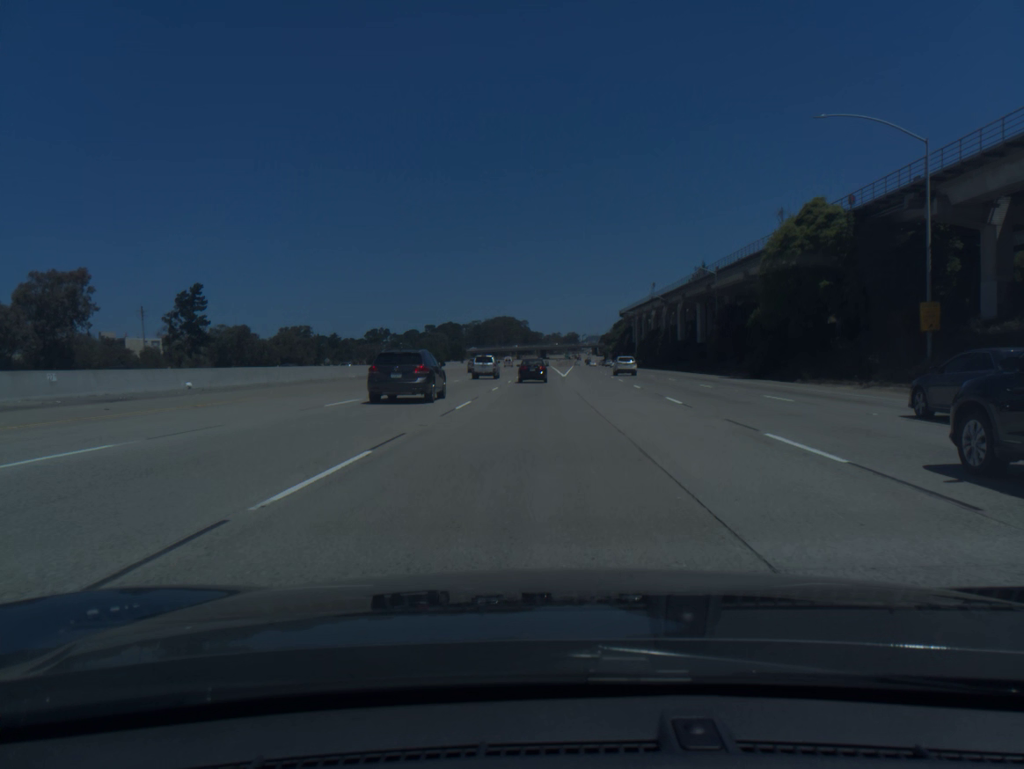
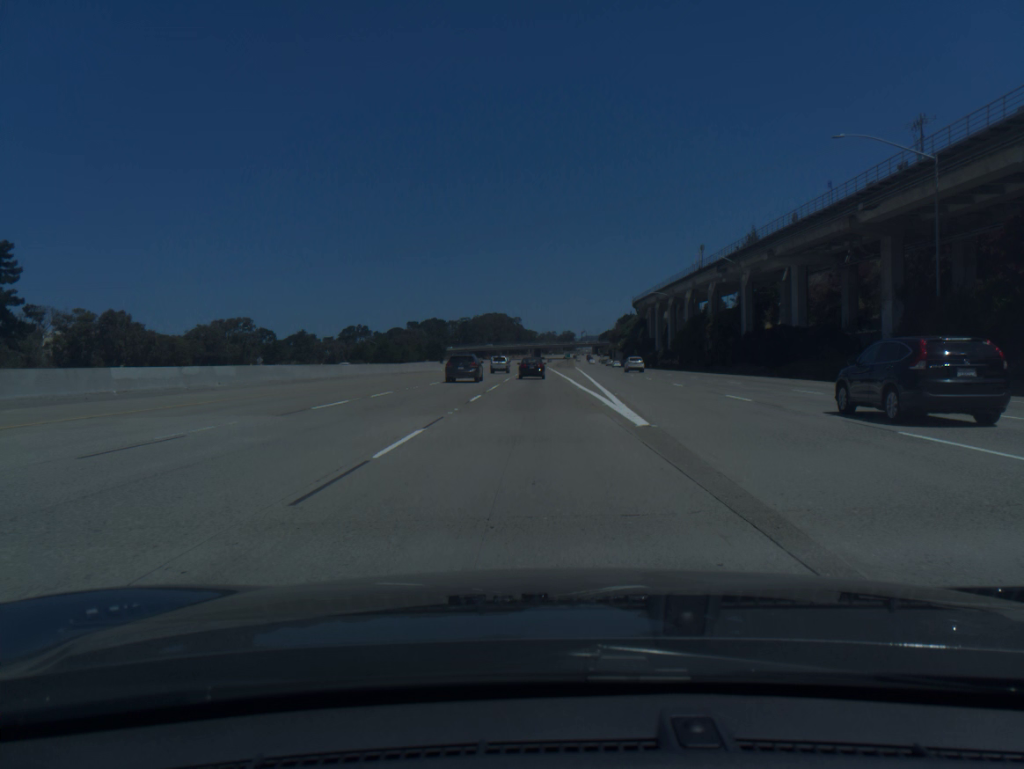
(0.0, +53.7) m; +1°
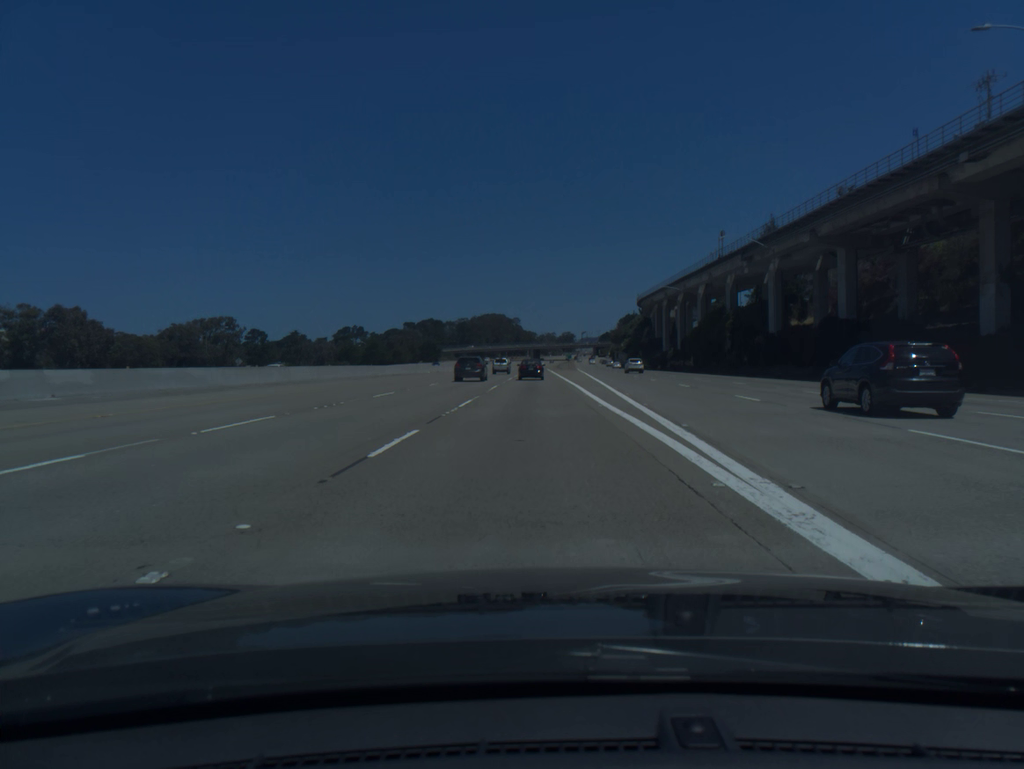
(0.0, +13.6) m; 0°
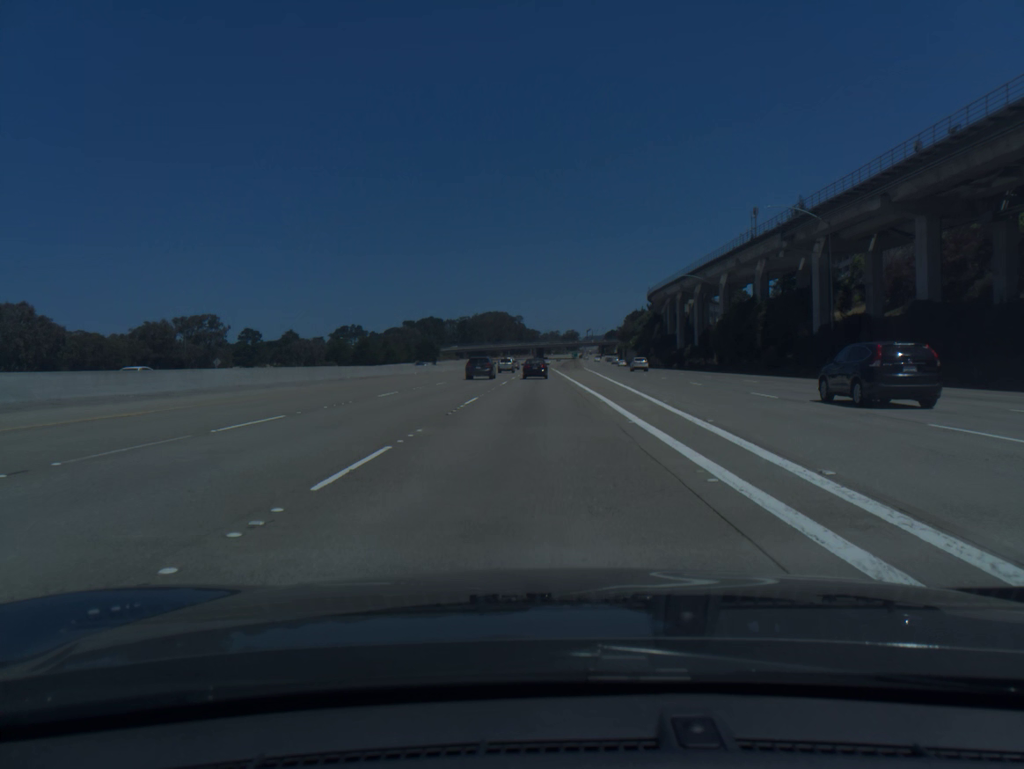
(0.0, +13.7) m; 0°
